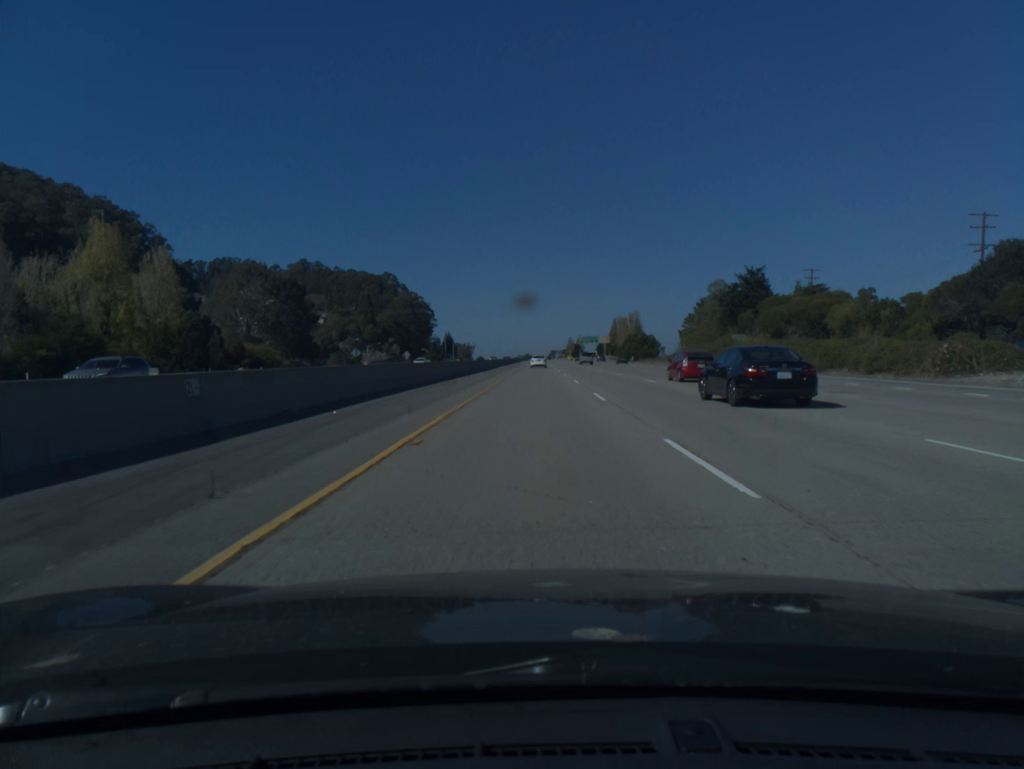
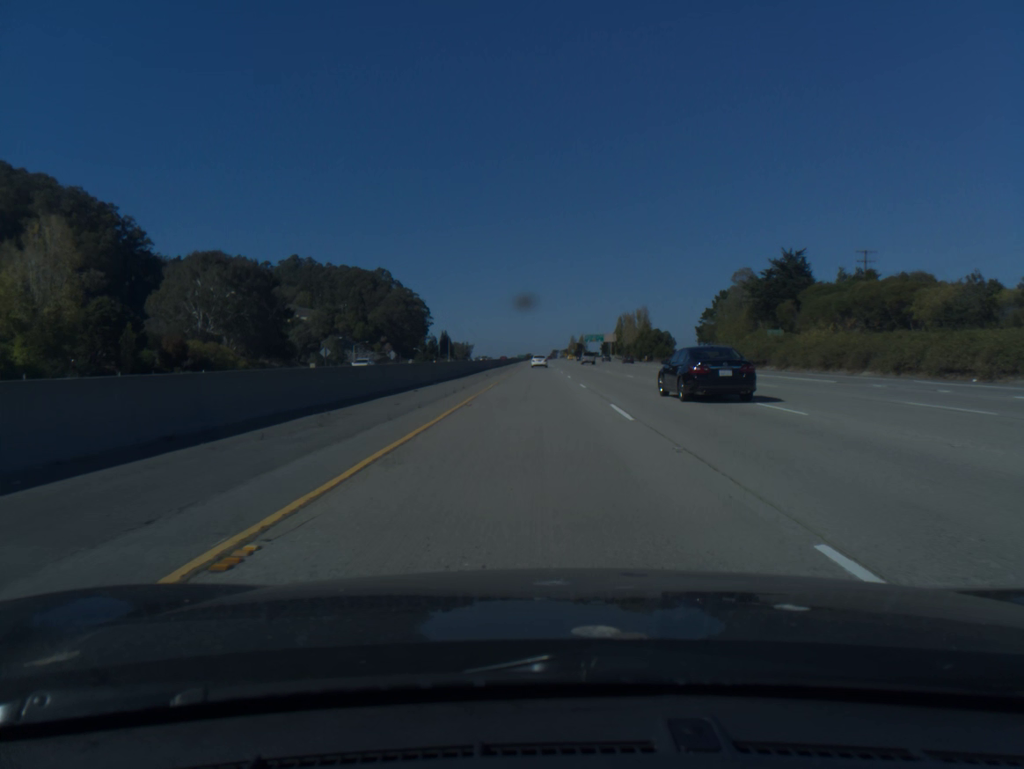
(0.0, +20.6) m; 0°
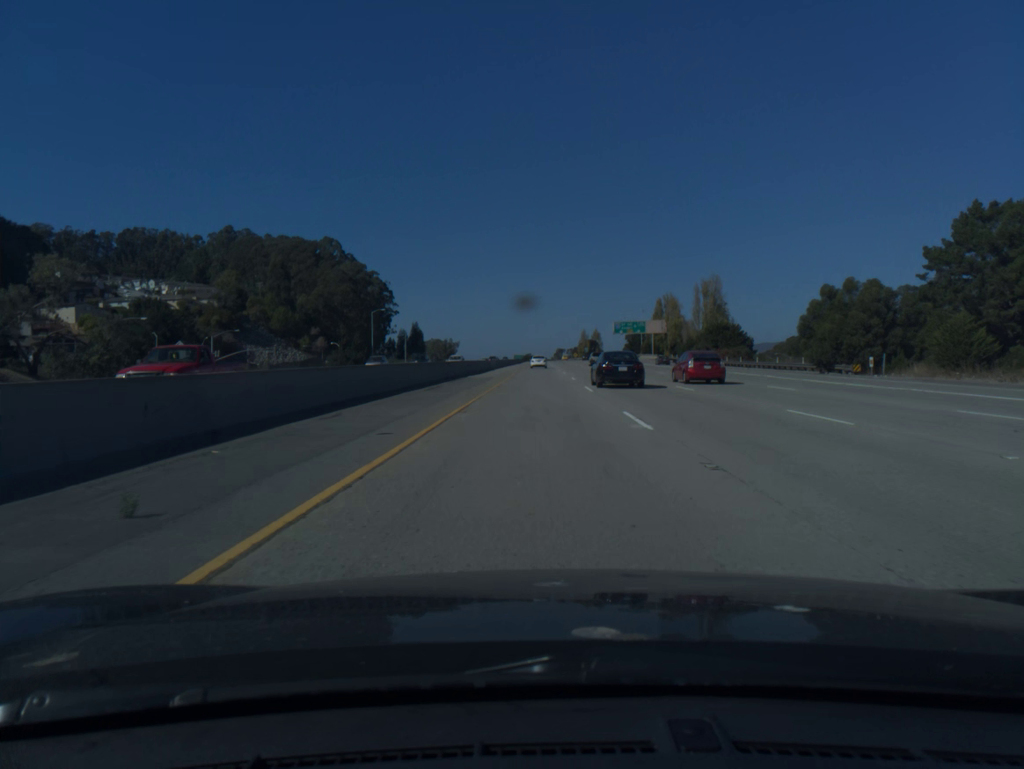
(-0.3, +104.2) m; 0°
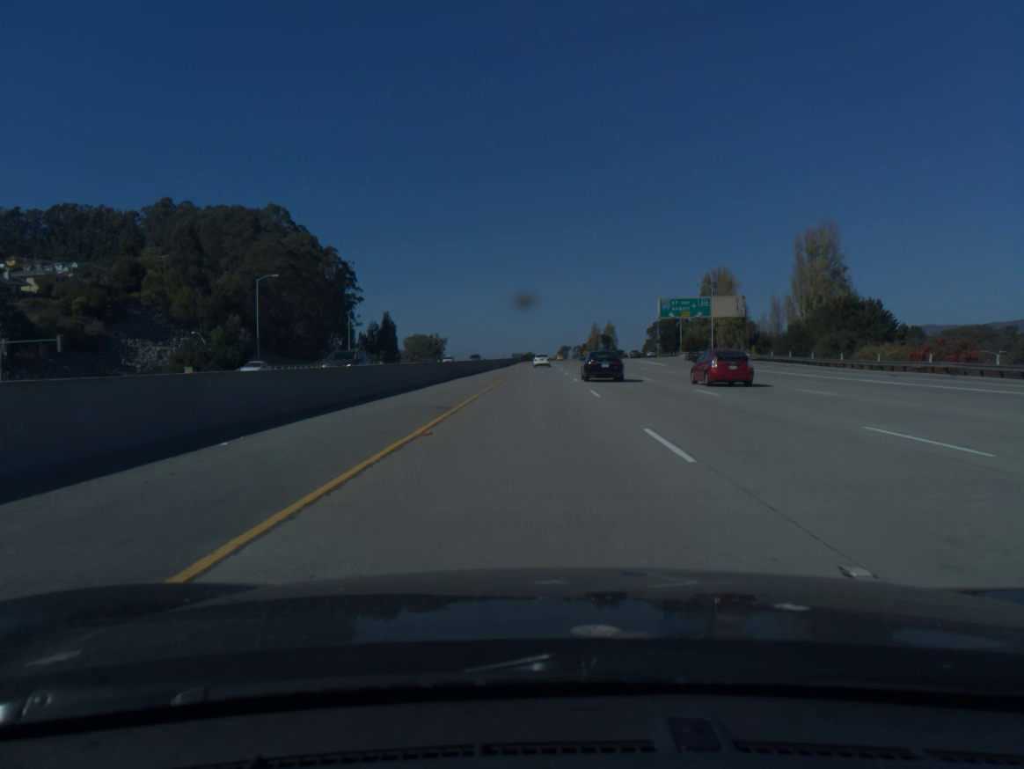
(0.0, +63.1) m; 0°
